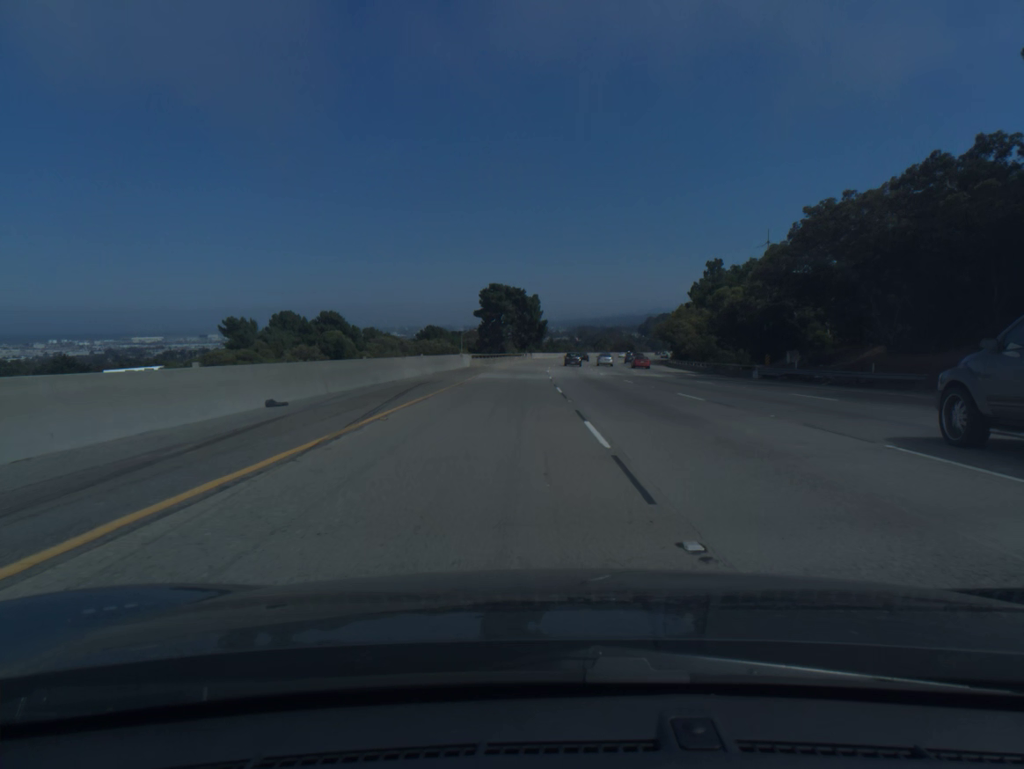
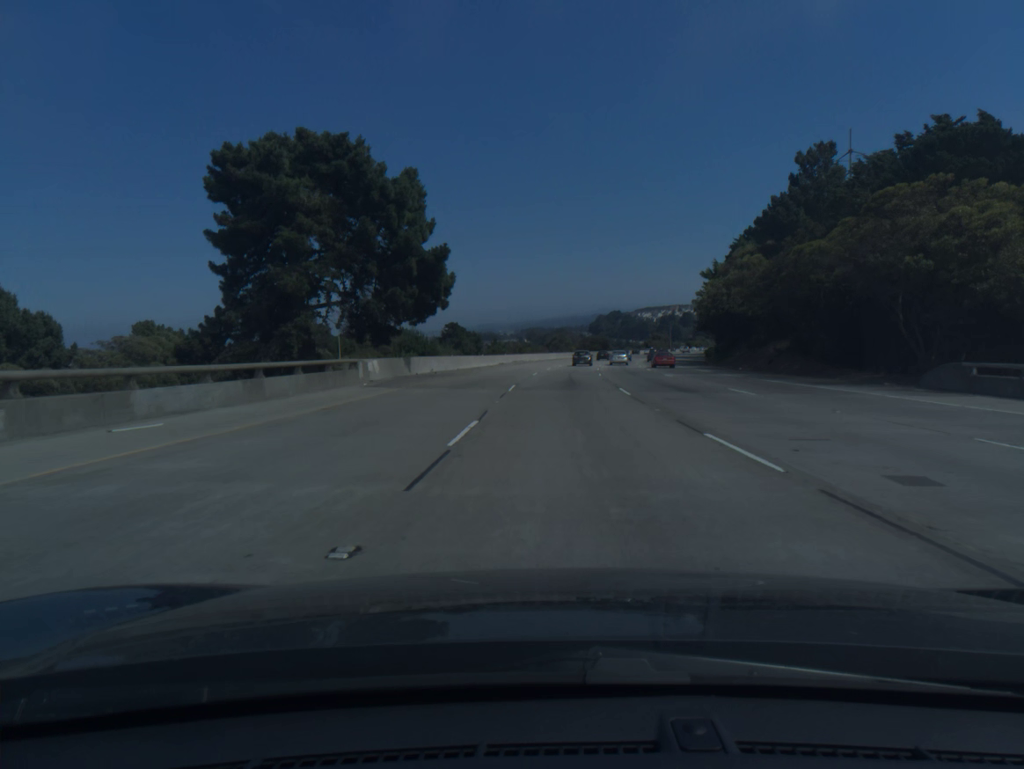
(+2.7, +87.7) m; +4°
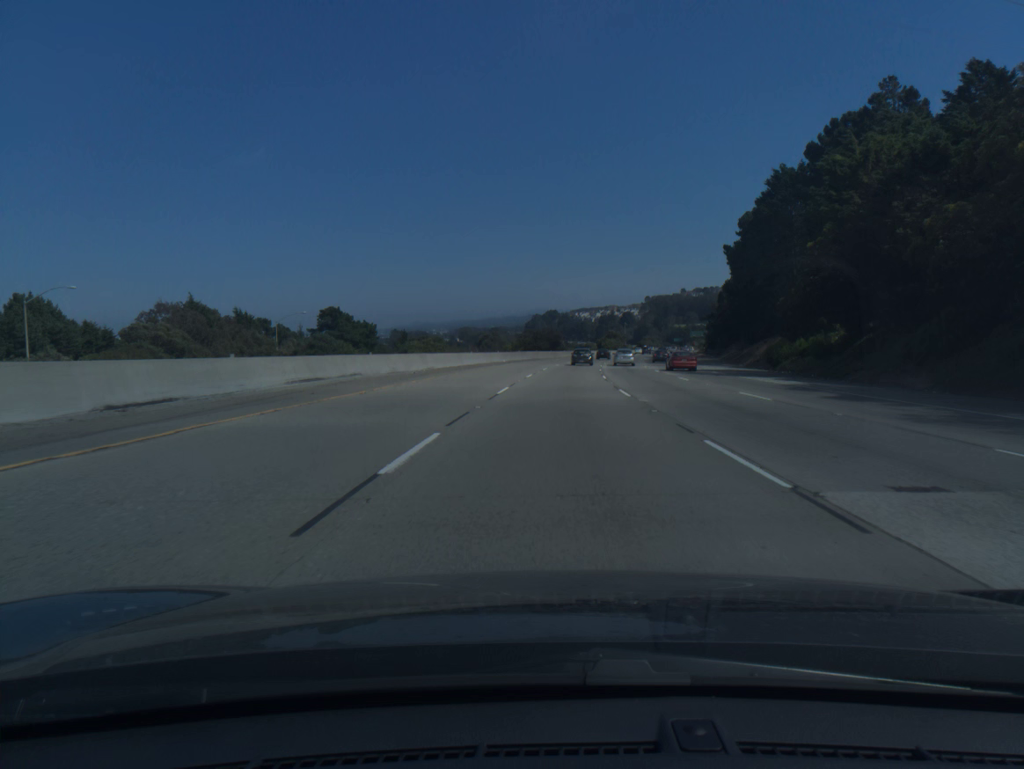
(+2.4, +65.2) m; +5°
